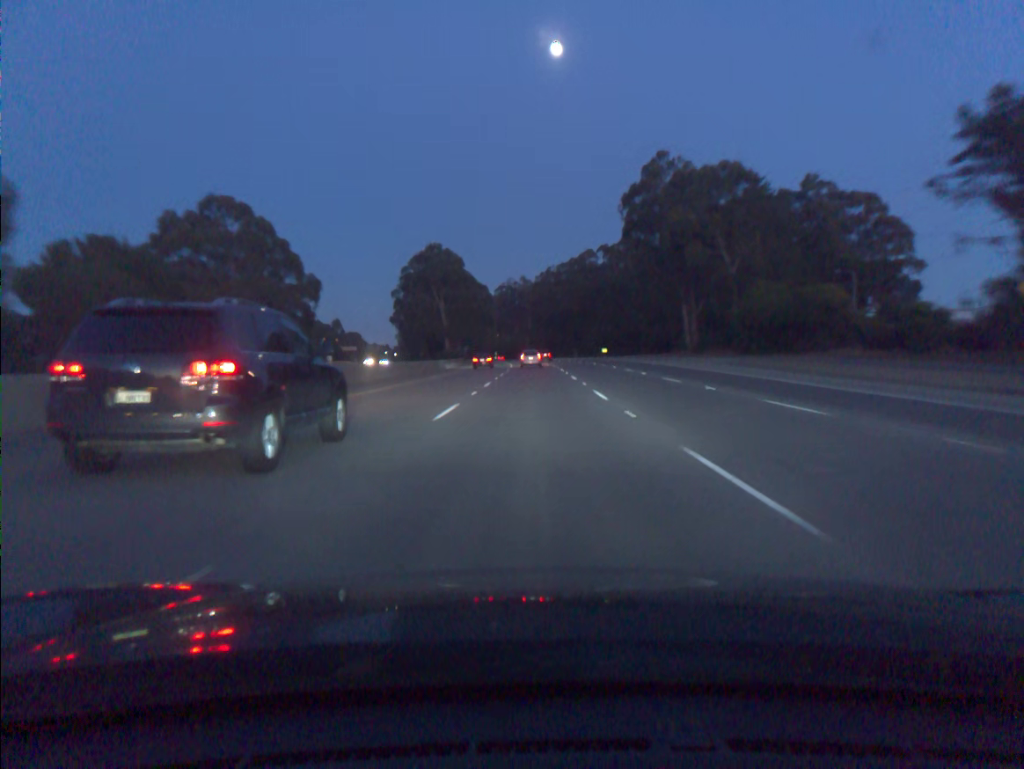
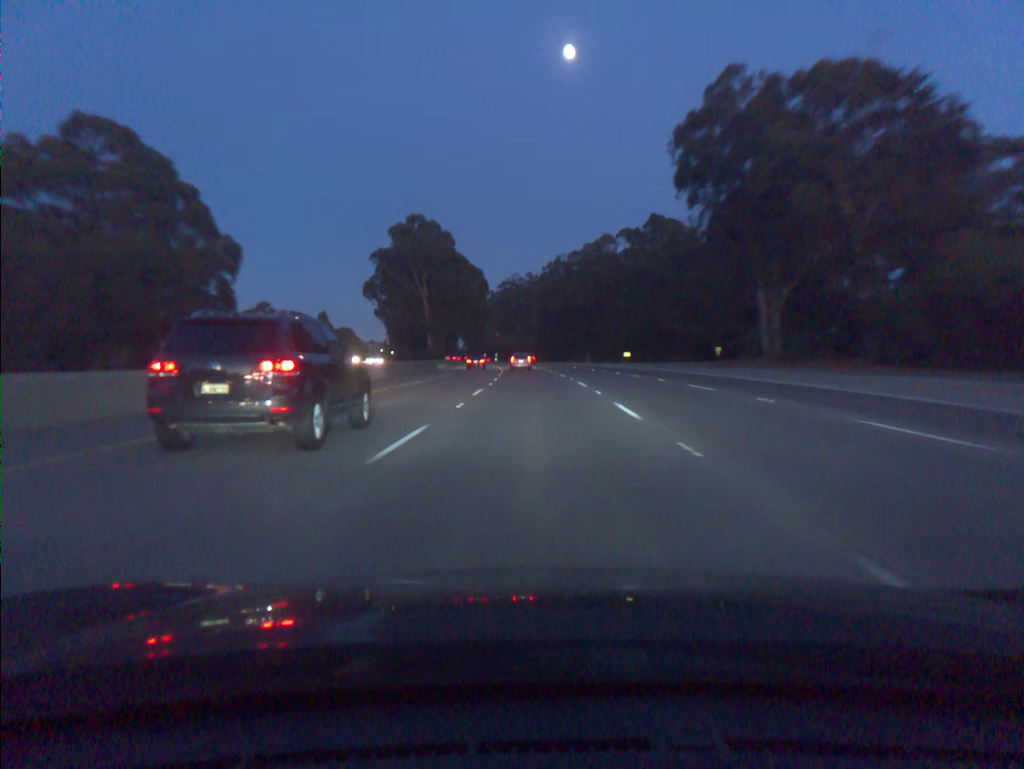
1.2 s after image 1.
(-0.1, +34.6) m; 0°
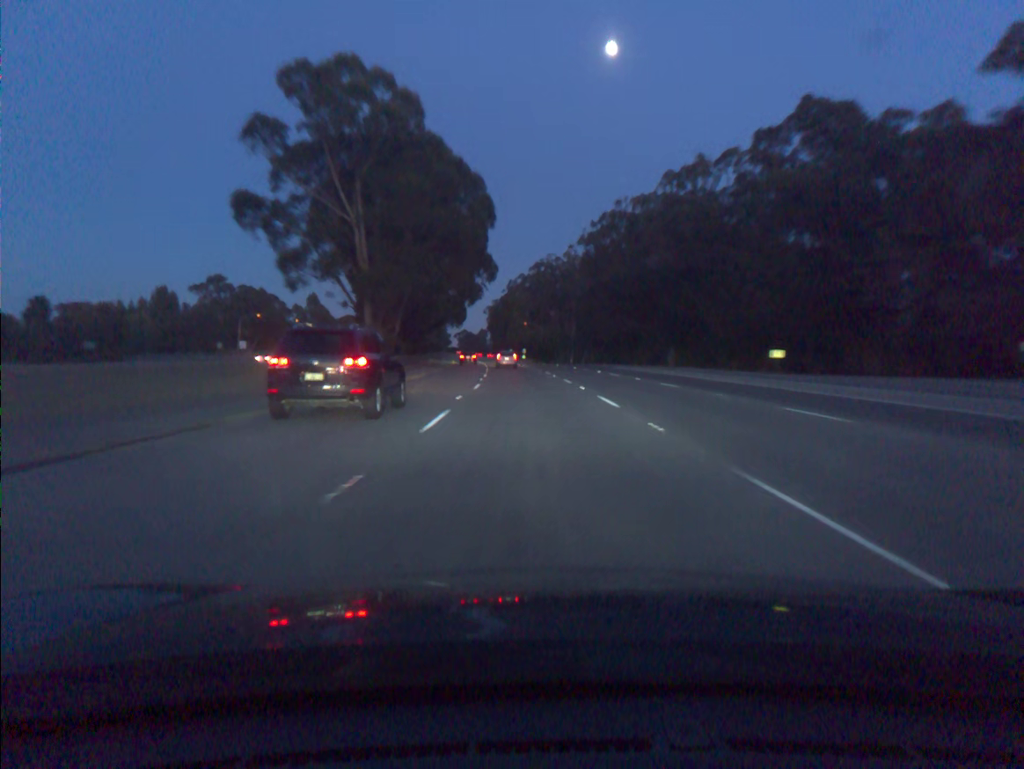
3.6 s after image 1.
(-1.3, +69.4) m; -3°
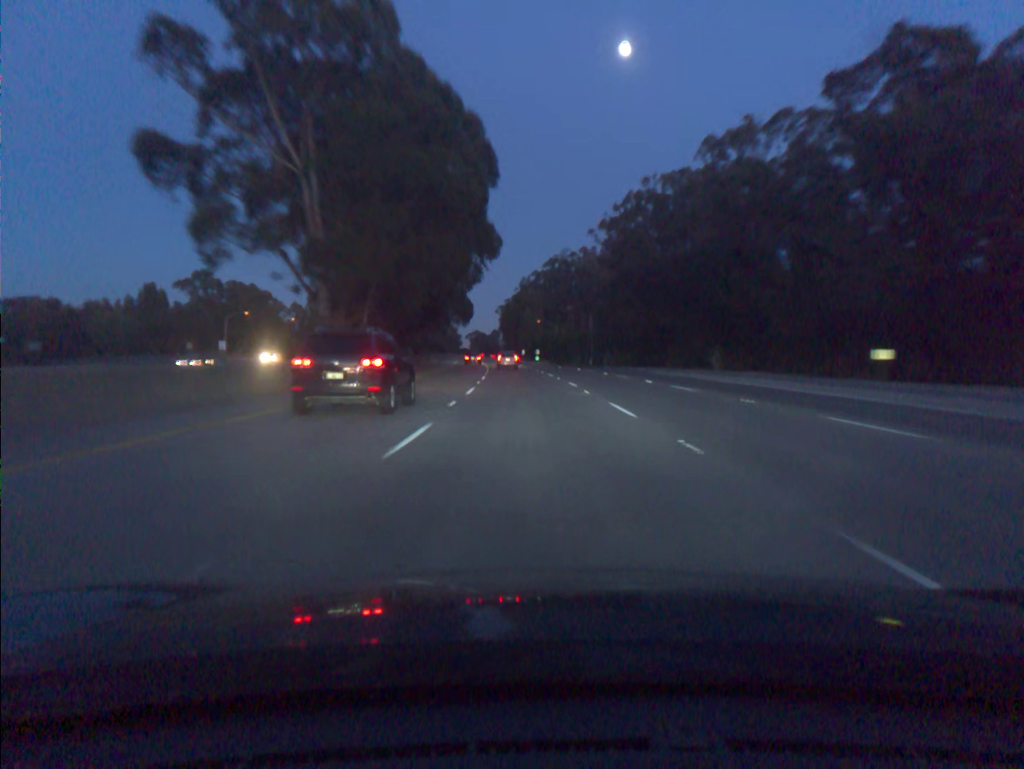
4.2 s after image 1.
(-0.1, +17.4) m; -1°
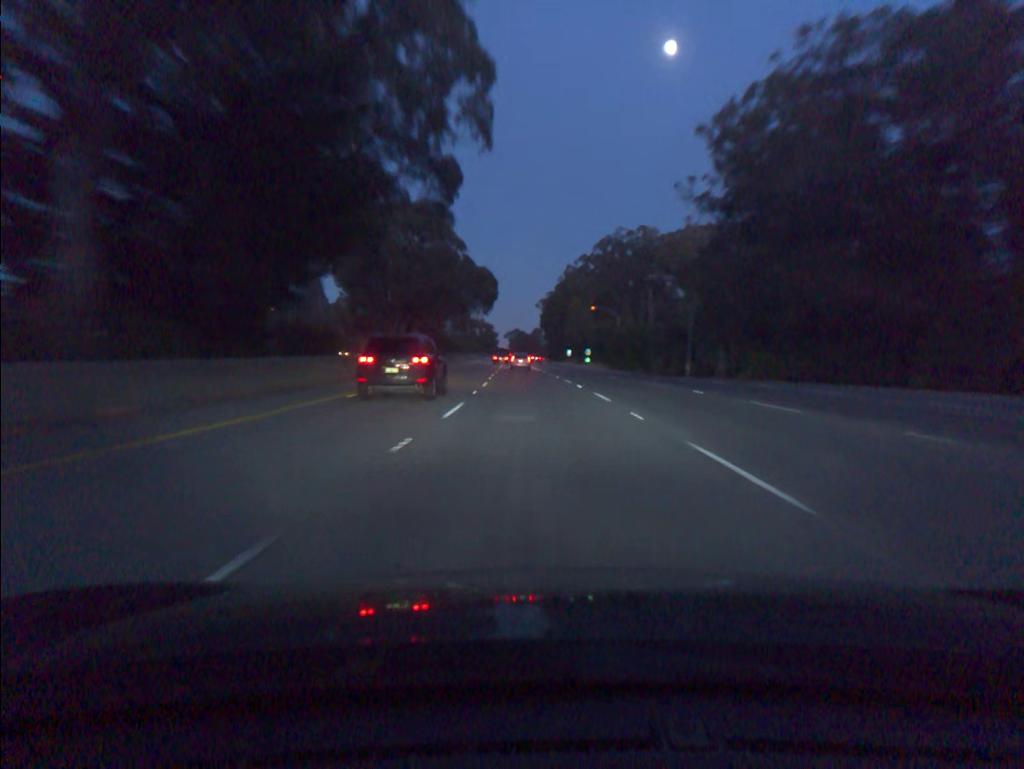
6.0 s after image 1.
(-1.4, +52.5) m; -3°
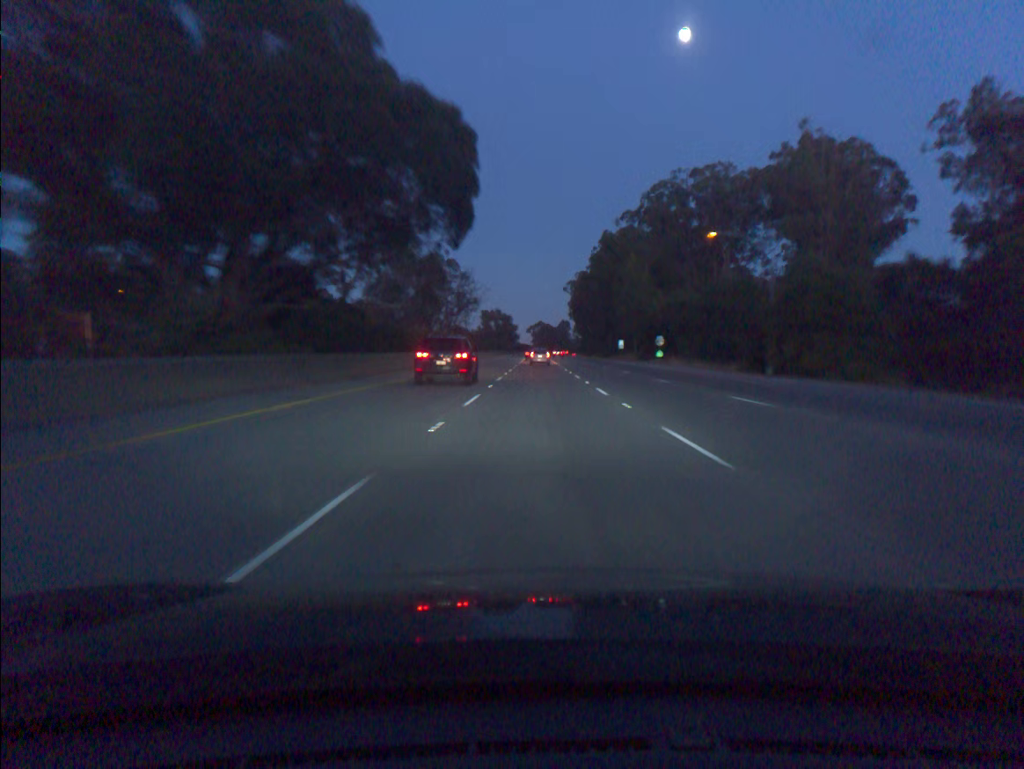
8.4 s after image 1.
(-1.5, +70.6) m; -2°
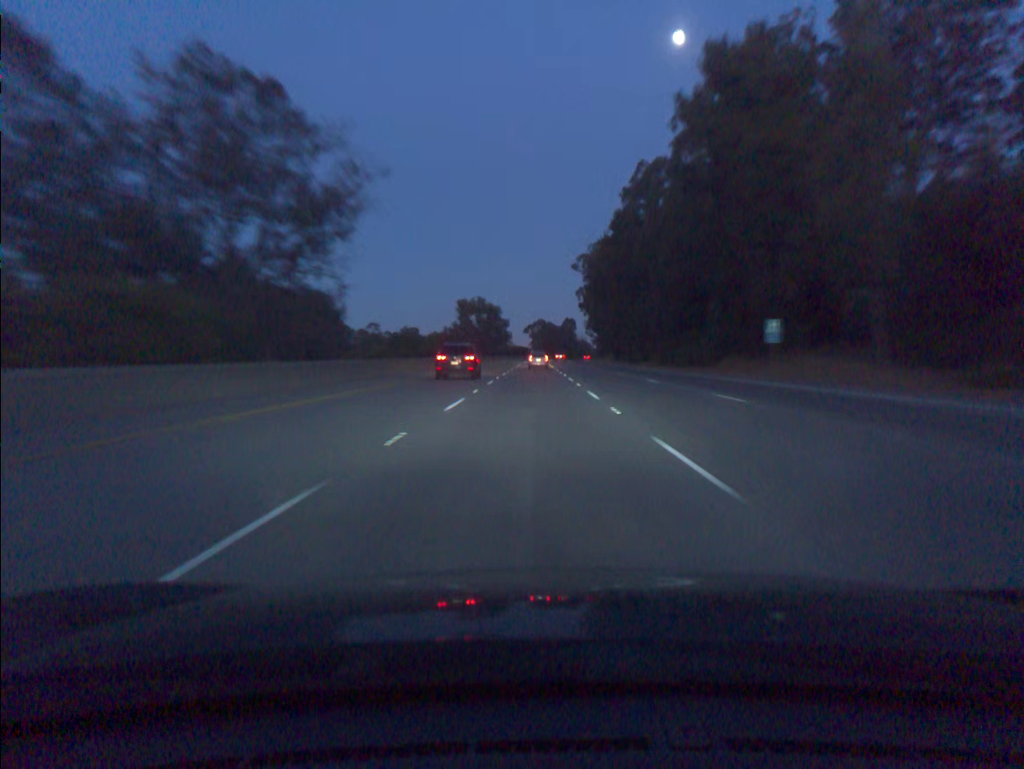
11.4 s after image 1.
(+0.2, +88.8) m; 0°
